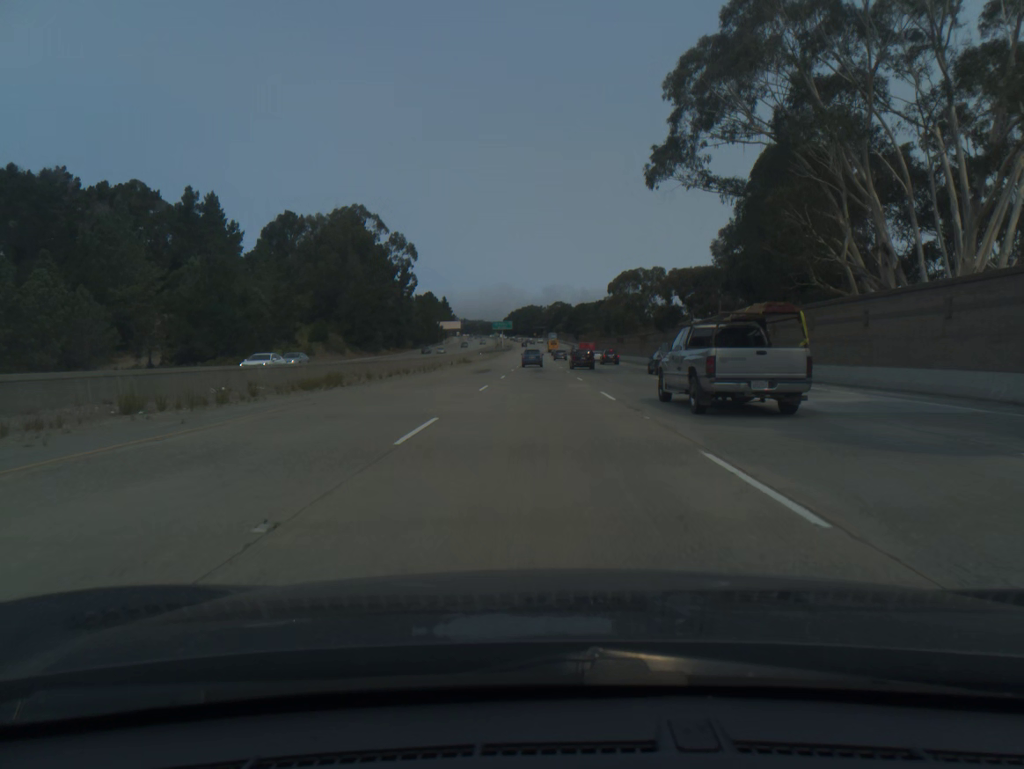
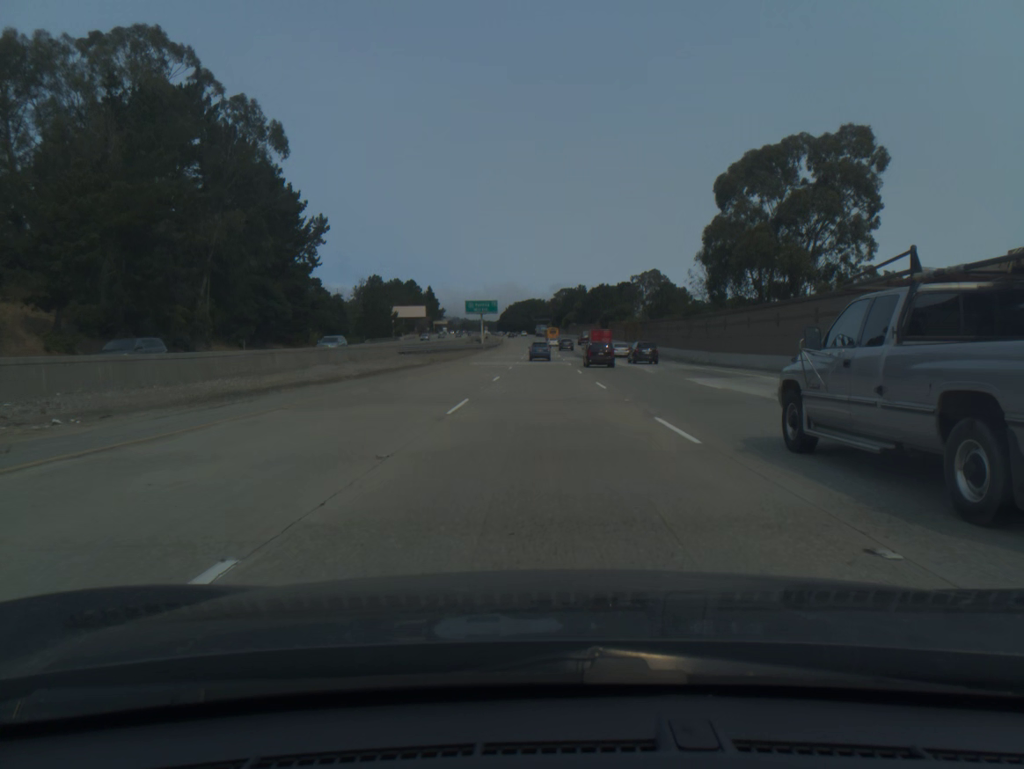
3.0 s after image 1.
(-0.4, +97.4) m; 0°
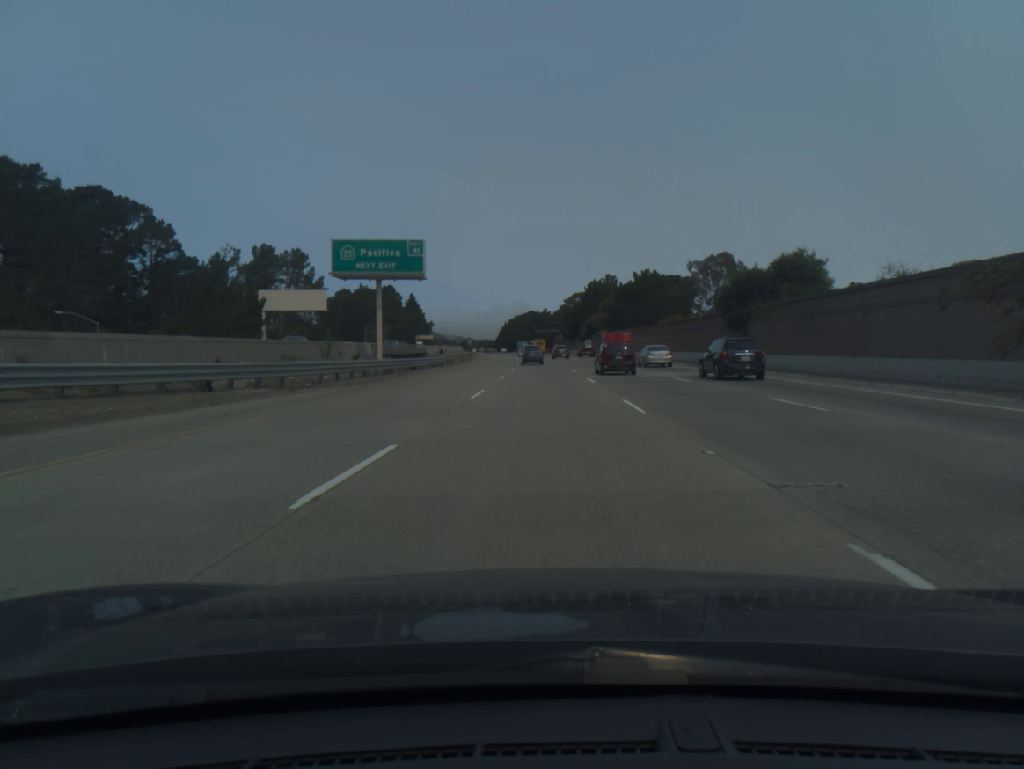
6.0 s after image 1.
(+0.2, +96.9) m; 0°
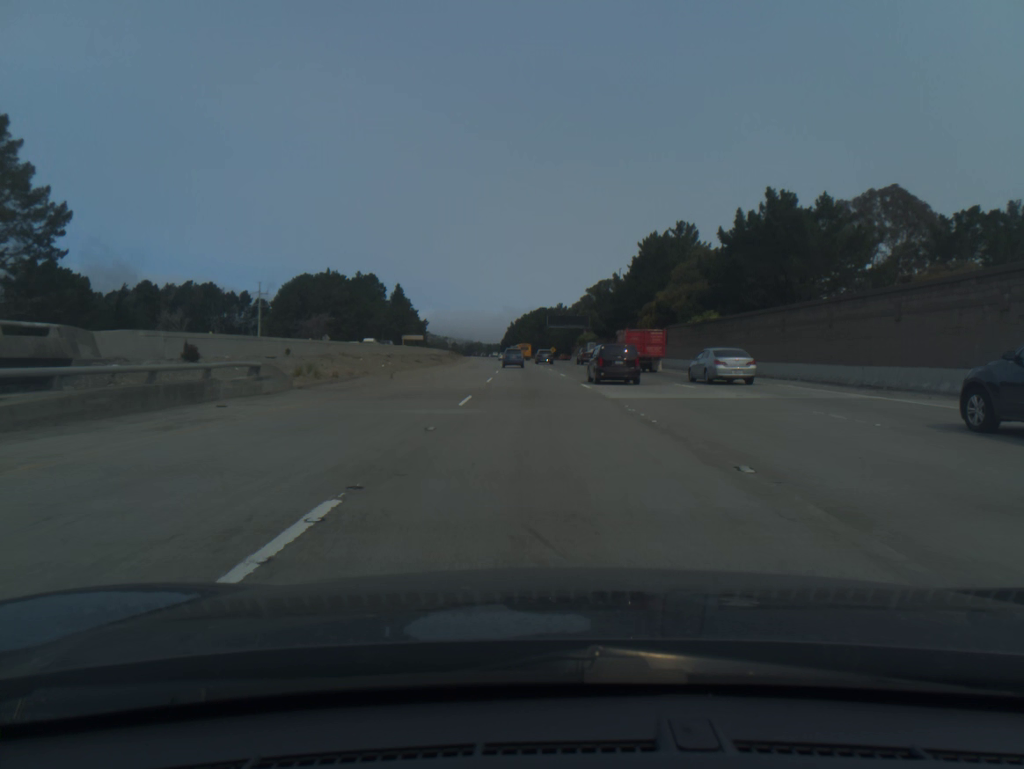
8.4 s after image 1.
(-0.5, +76.3) m; -1°
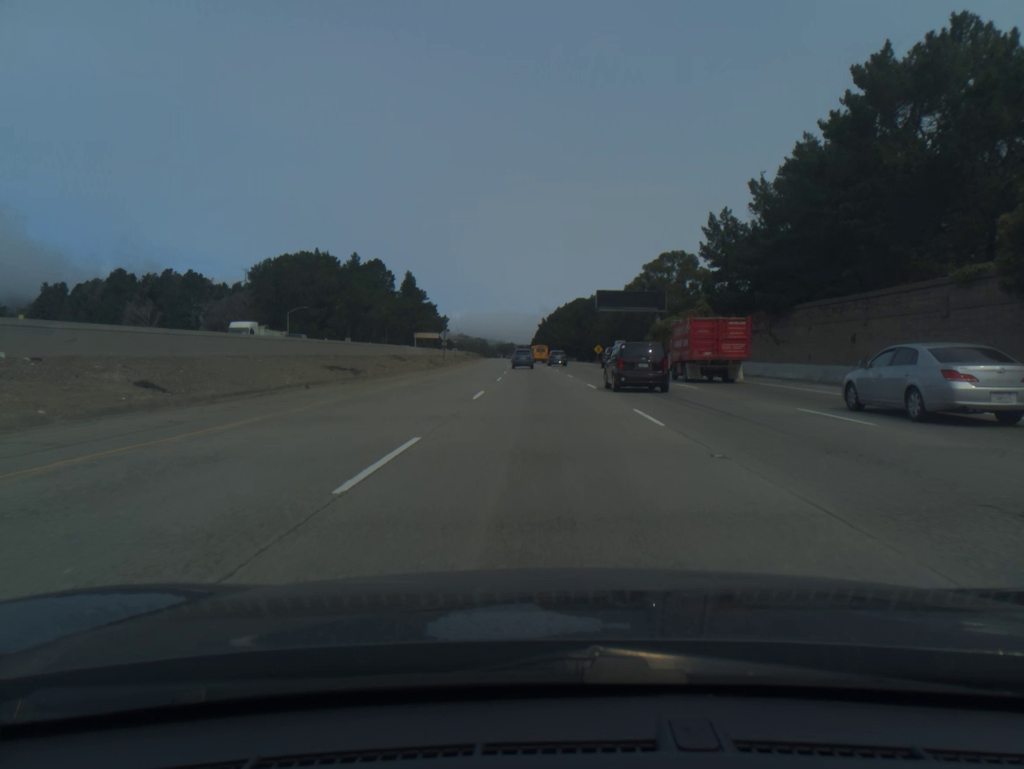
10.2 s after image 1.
(-1.2, +56.9) m; -2°
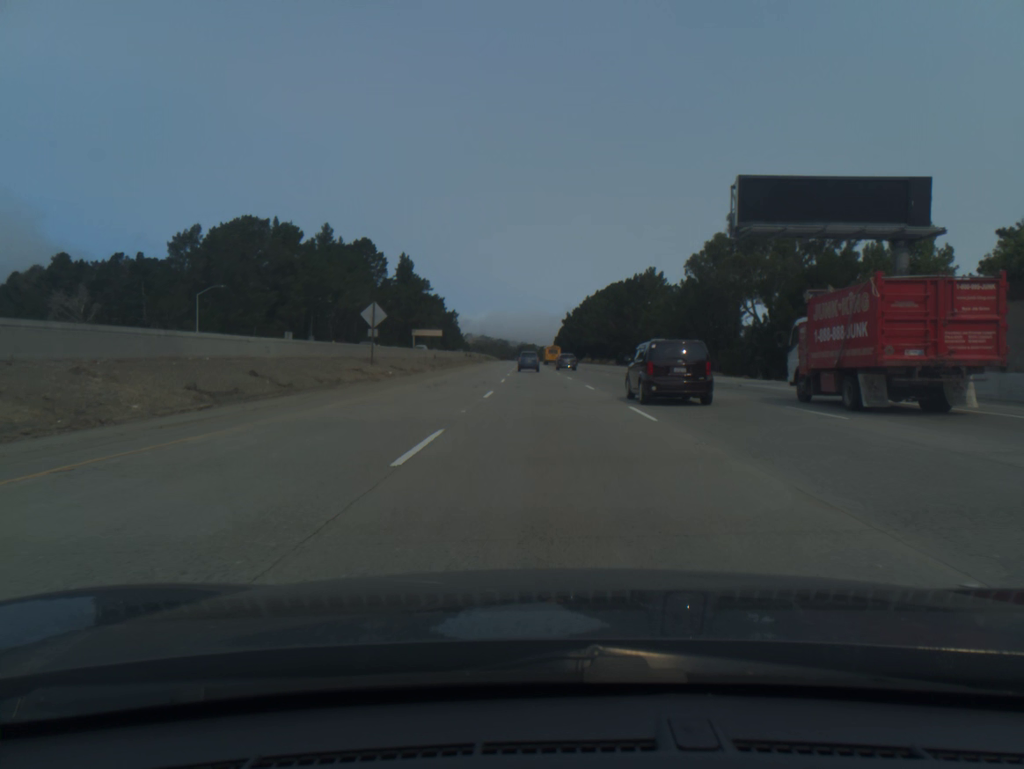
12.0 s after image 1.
(-0.8, +56.8) m; -2°
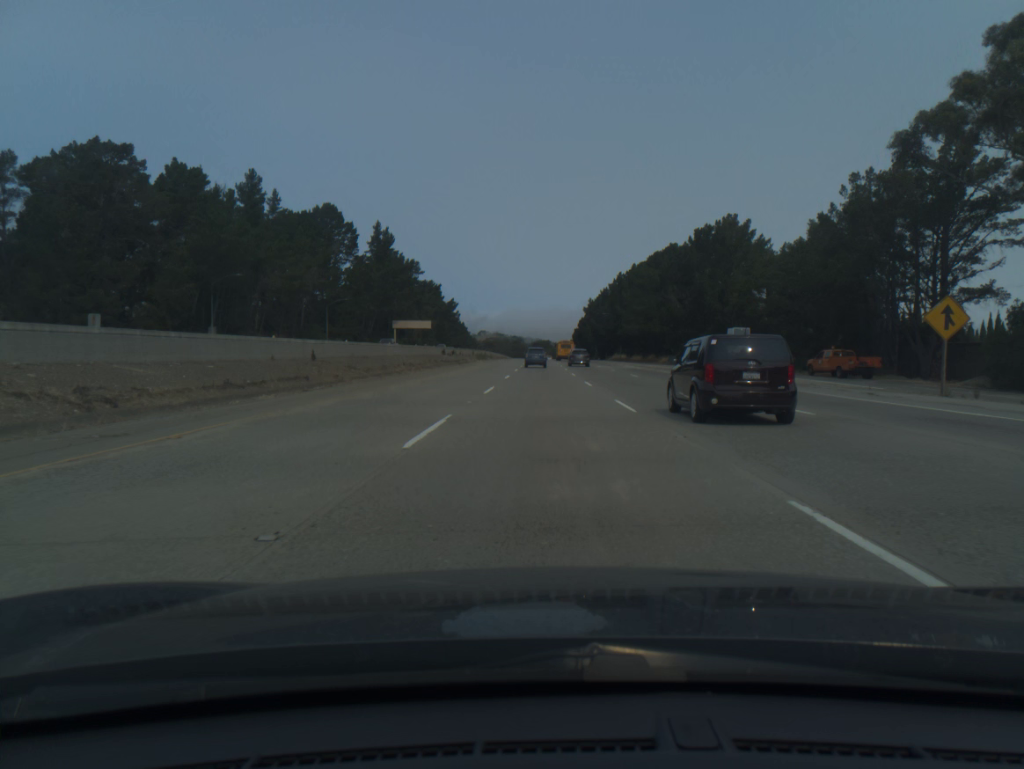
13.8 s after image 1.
(-0.5, +56.8) m; -1°
